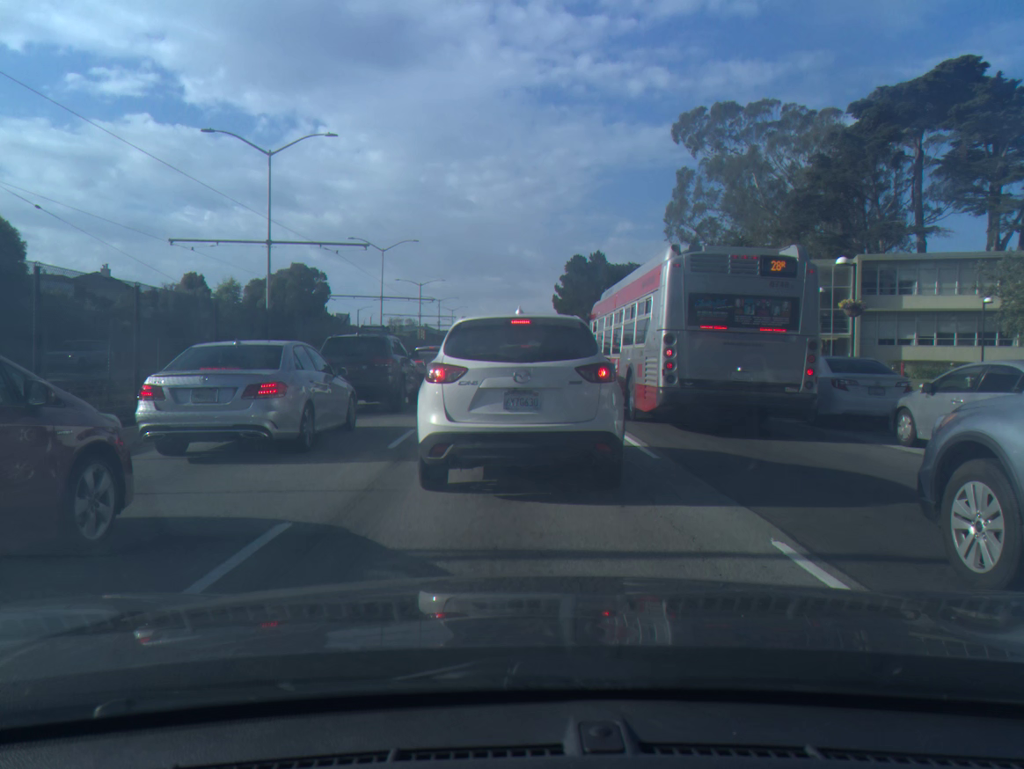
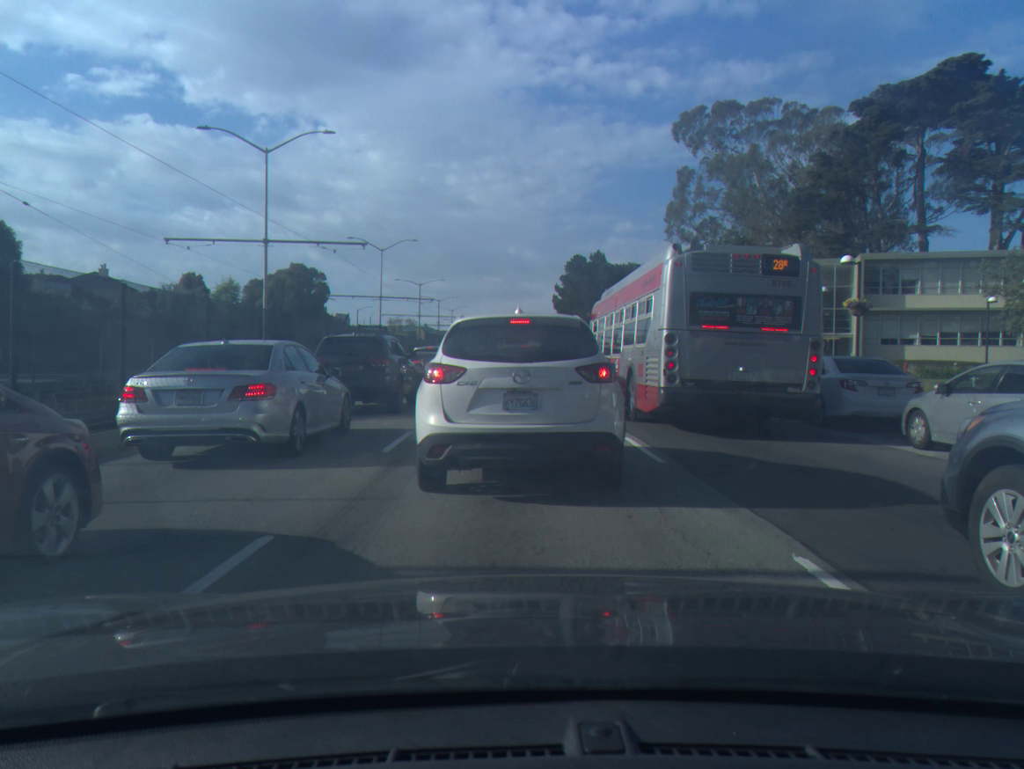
(0.0, +0.4) m; 0°
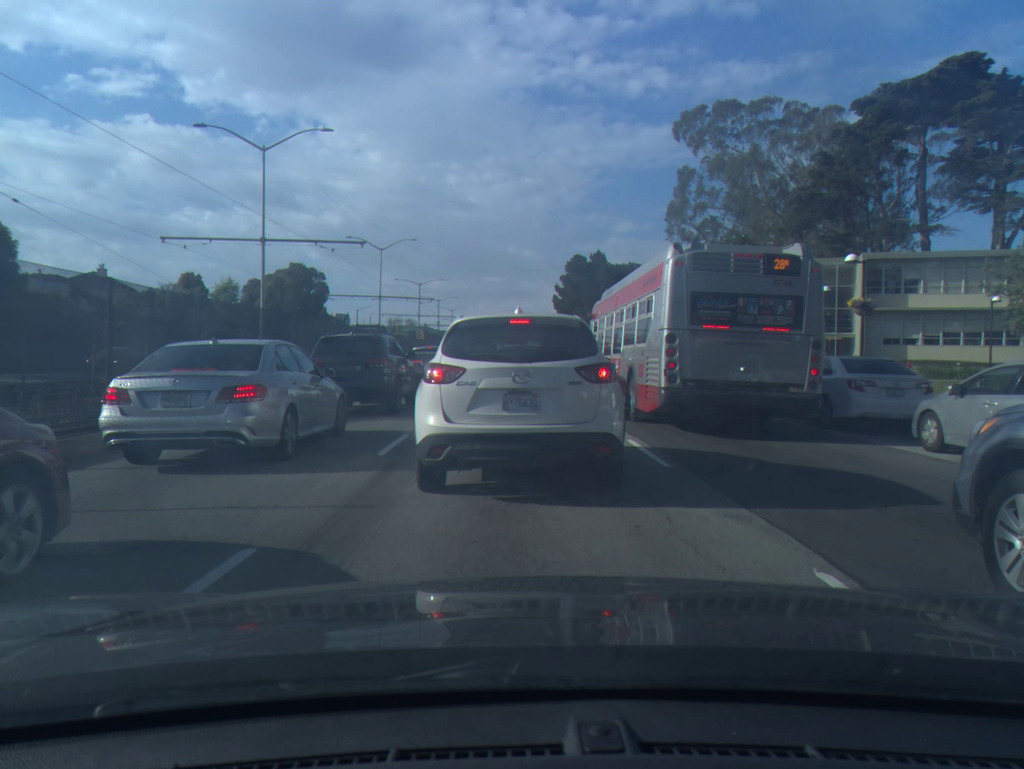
(0.0, +0.4) m; 0°
